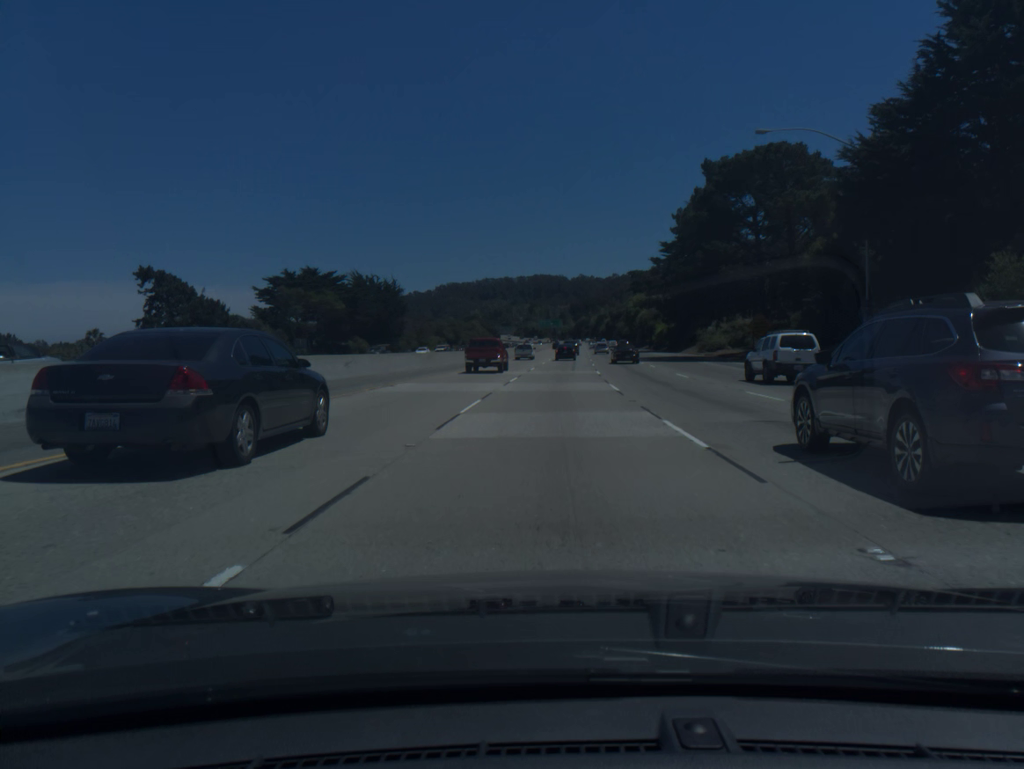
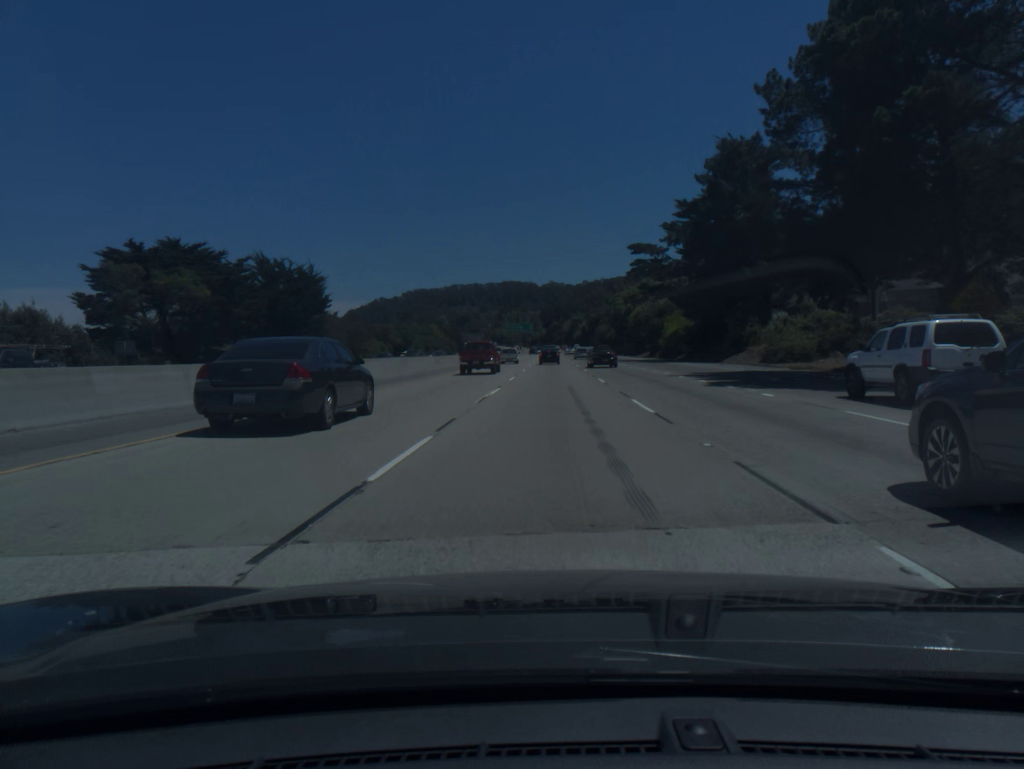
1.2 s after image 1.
(+0.7, +37.1) m; +2°
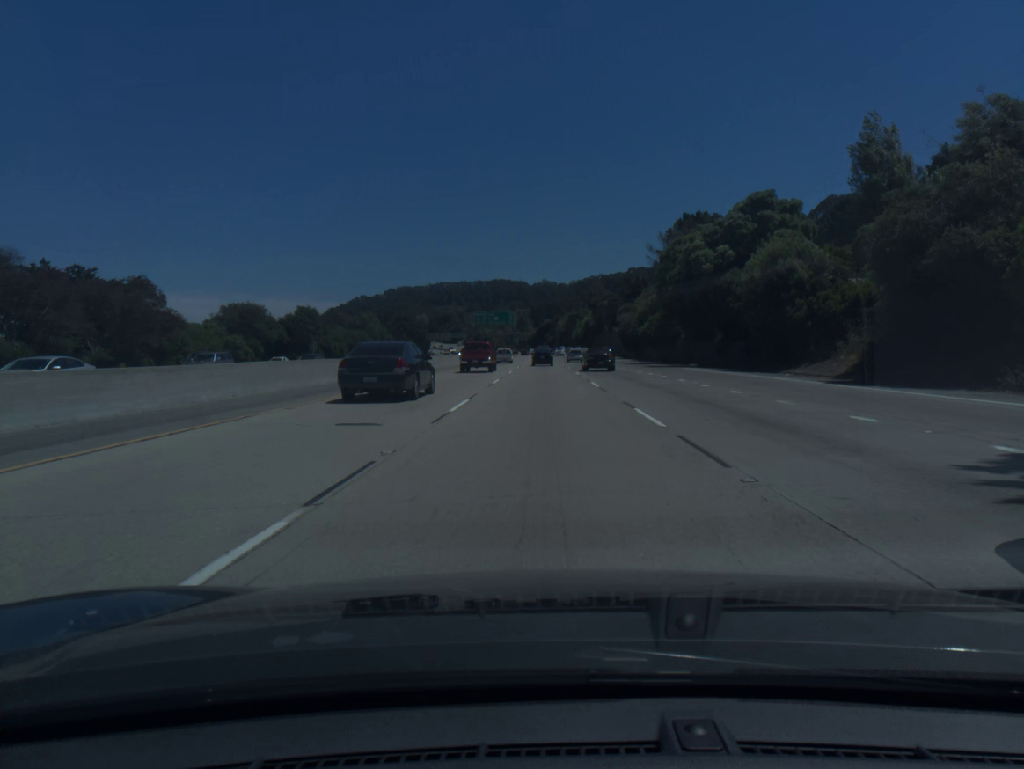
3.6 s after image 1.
(+1.1, +74.3) m; +1°
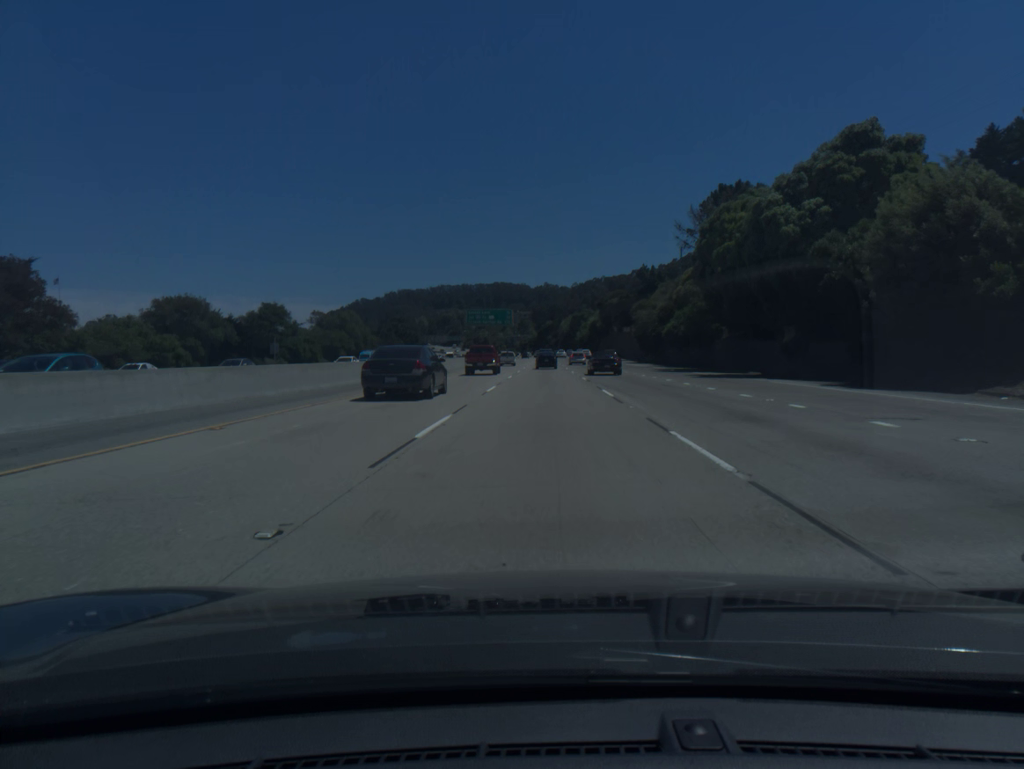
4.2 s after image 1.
(0.0, +18.5) m; 0°
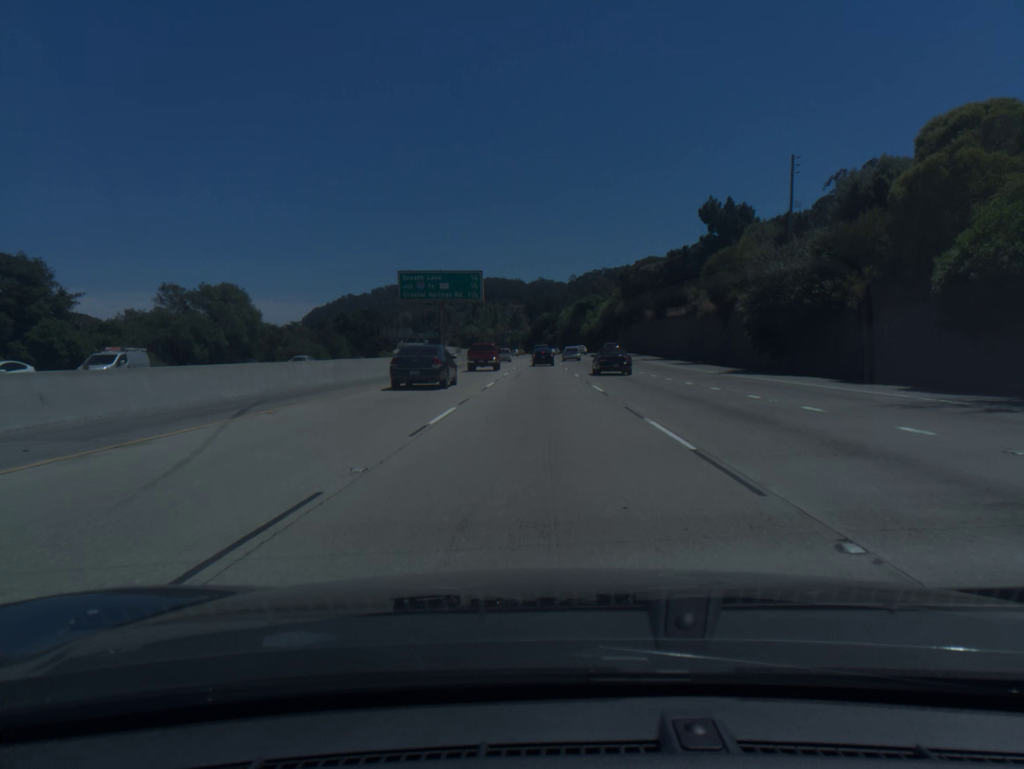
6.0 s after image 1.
(+0.2, +55.4) m; 0°
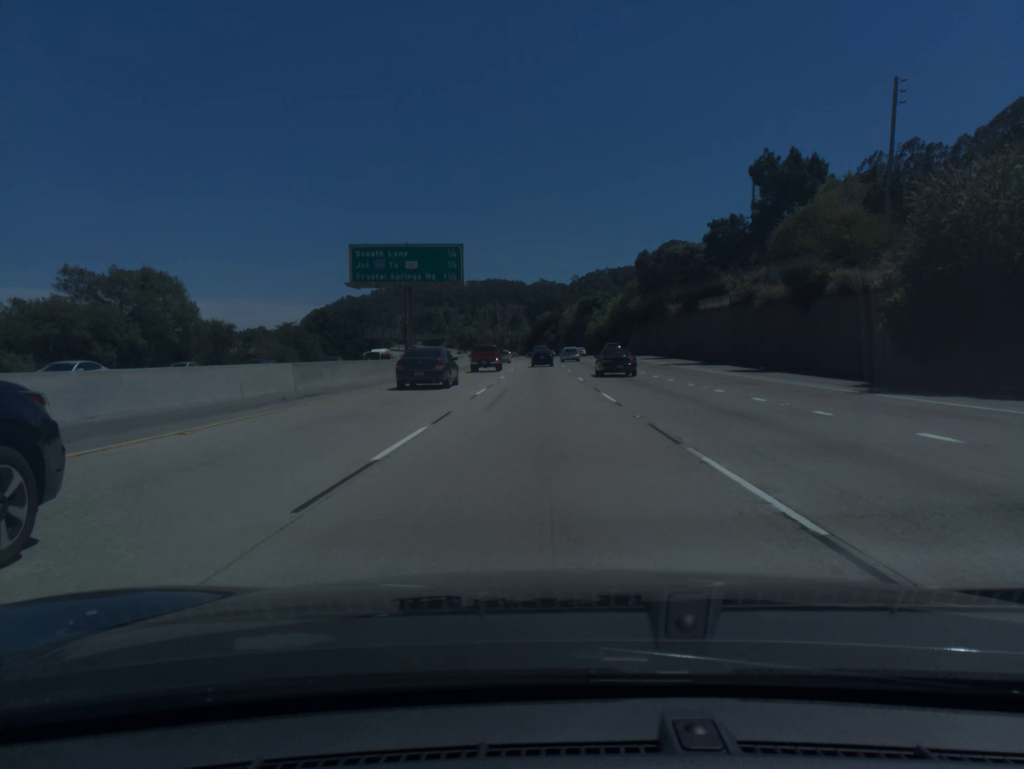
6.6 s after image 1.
(0.0, +18.4) m; 0°
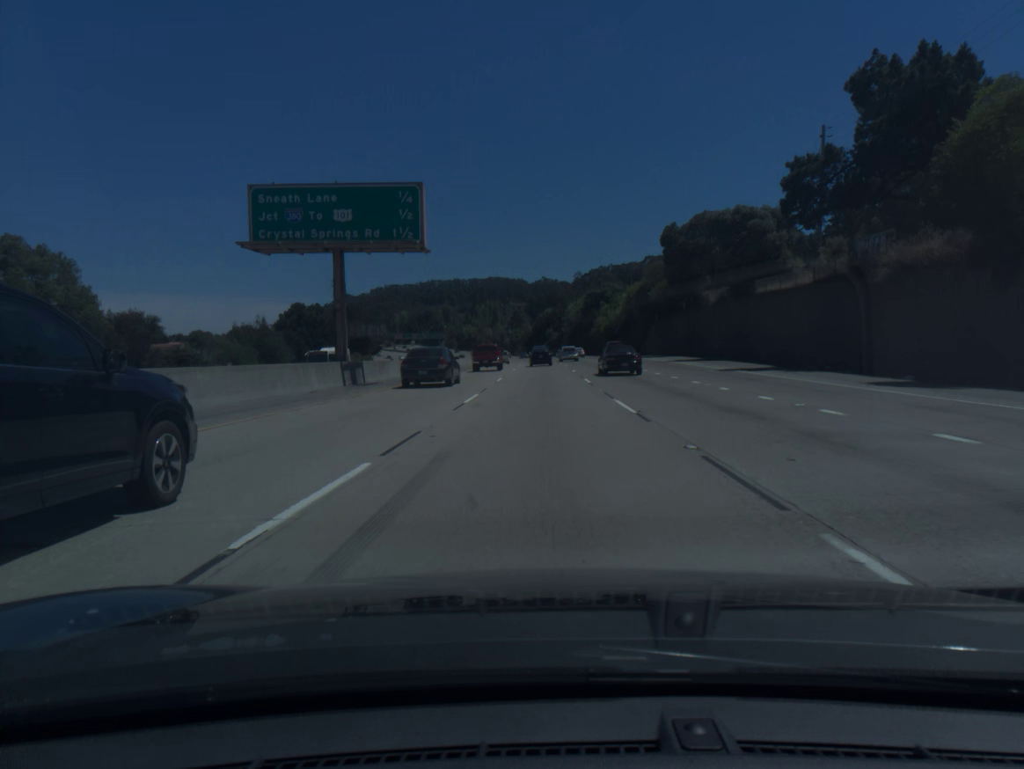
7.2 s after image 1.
(0.0, +18.4) m; 0°
